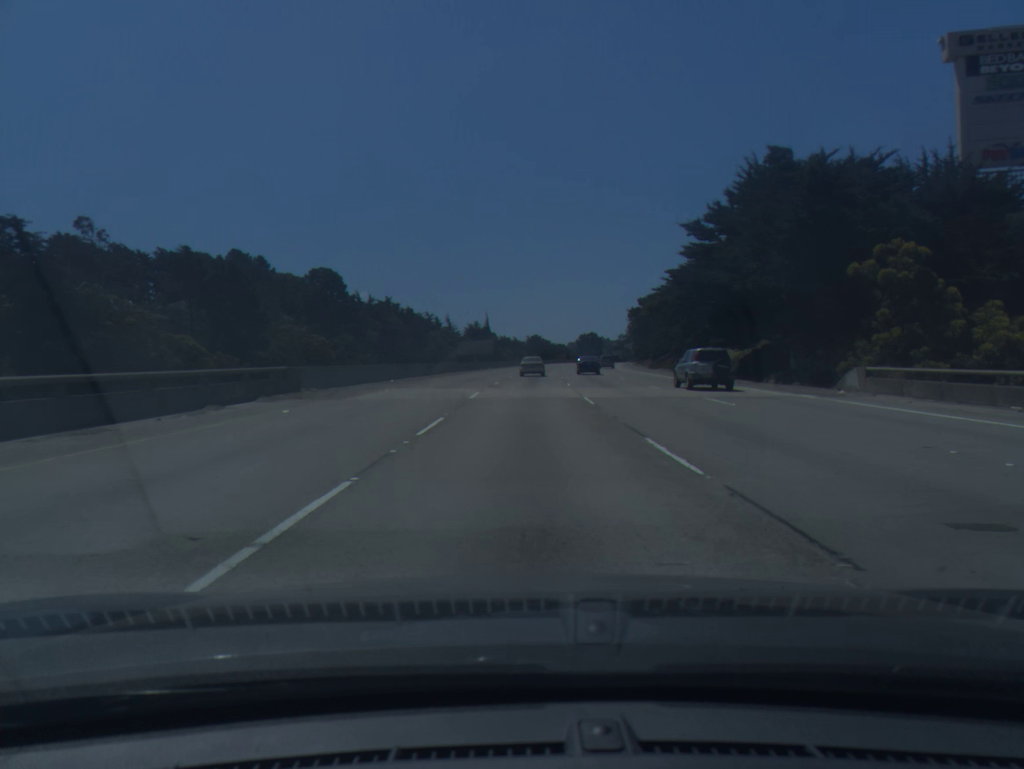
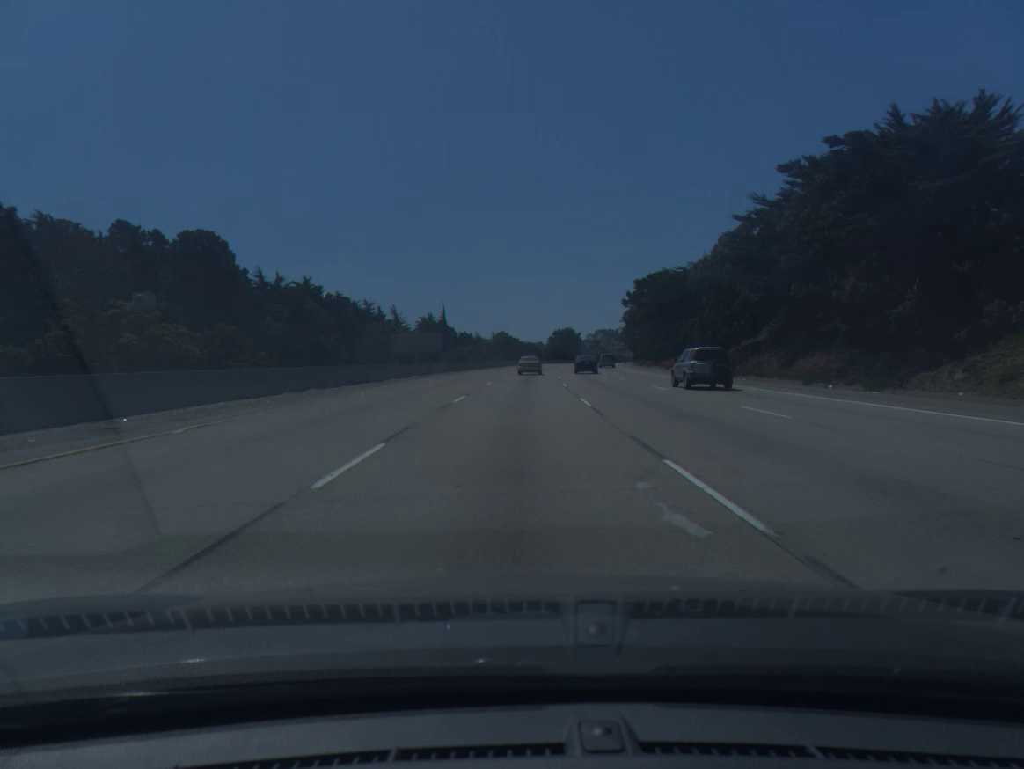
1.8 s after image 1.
(+0.9, +46.3) m; +2°
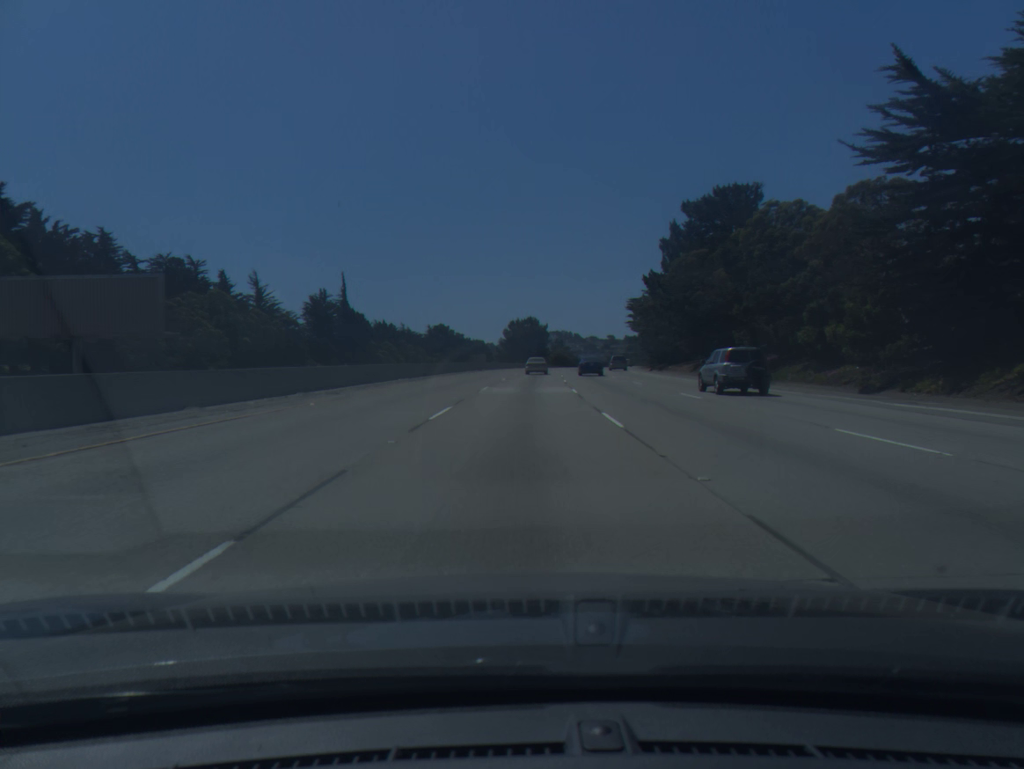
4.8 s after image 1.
(+2.2, +79.0) m; +4°
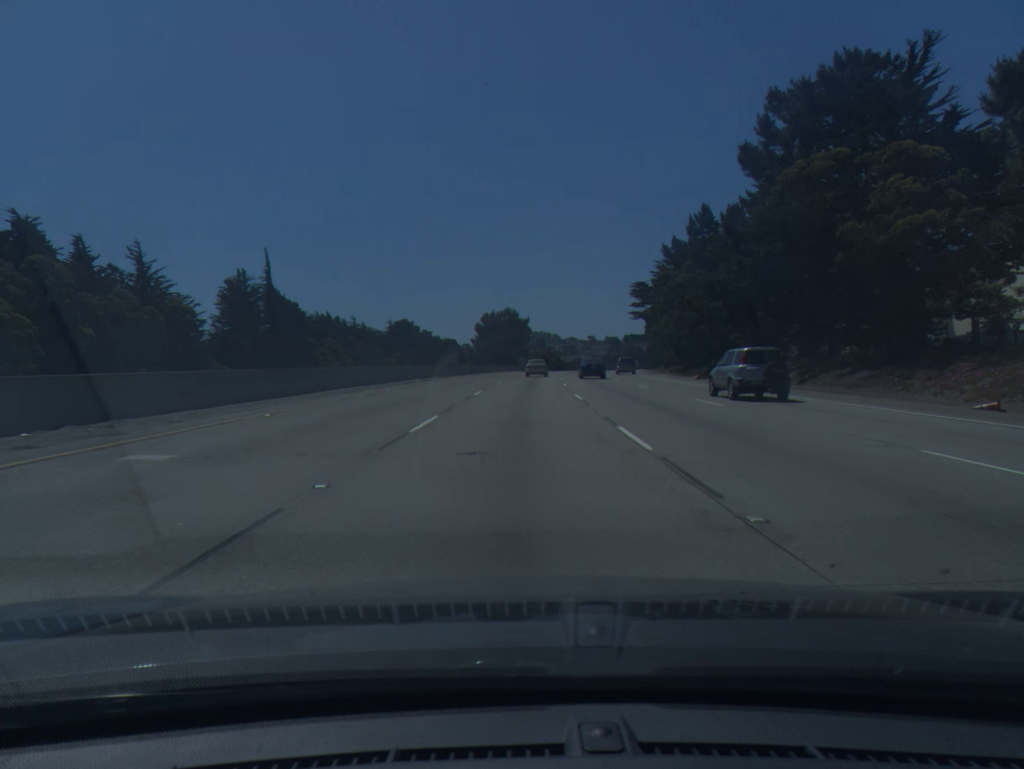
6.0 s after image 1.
(+0.5, +32.3) m; +2°
